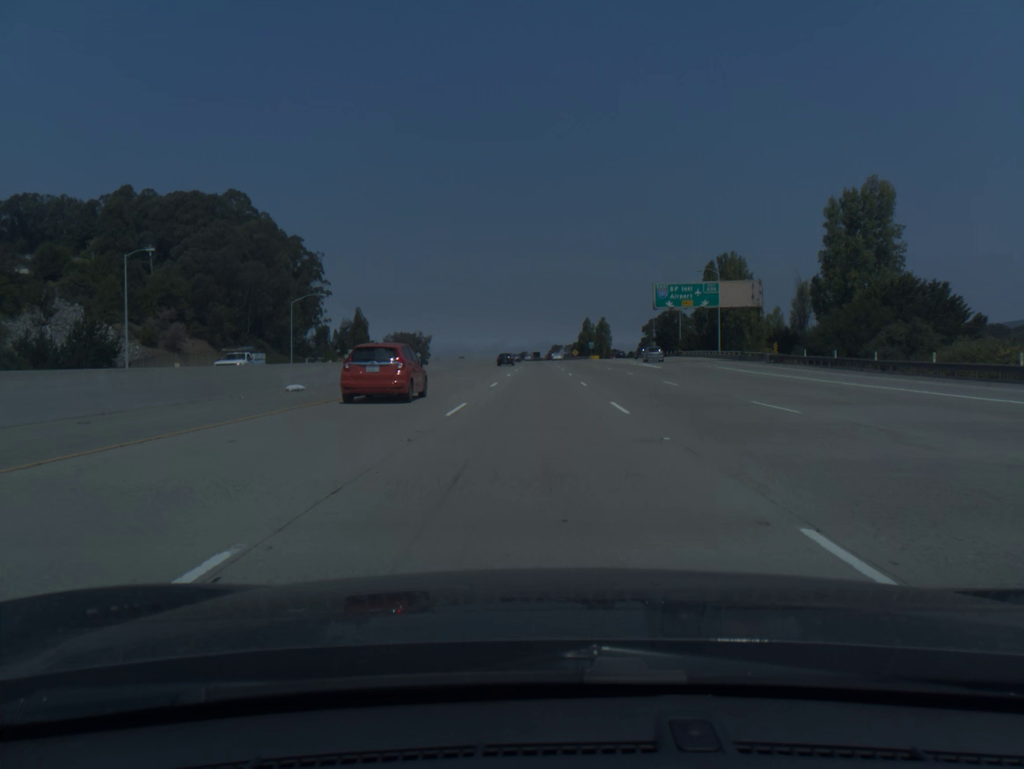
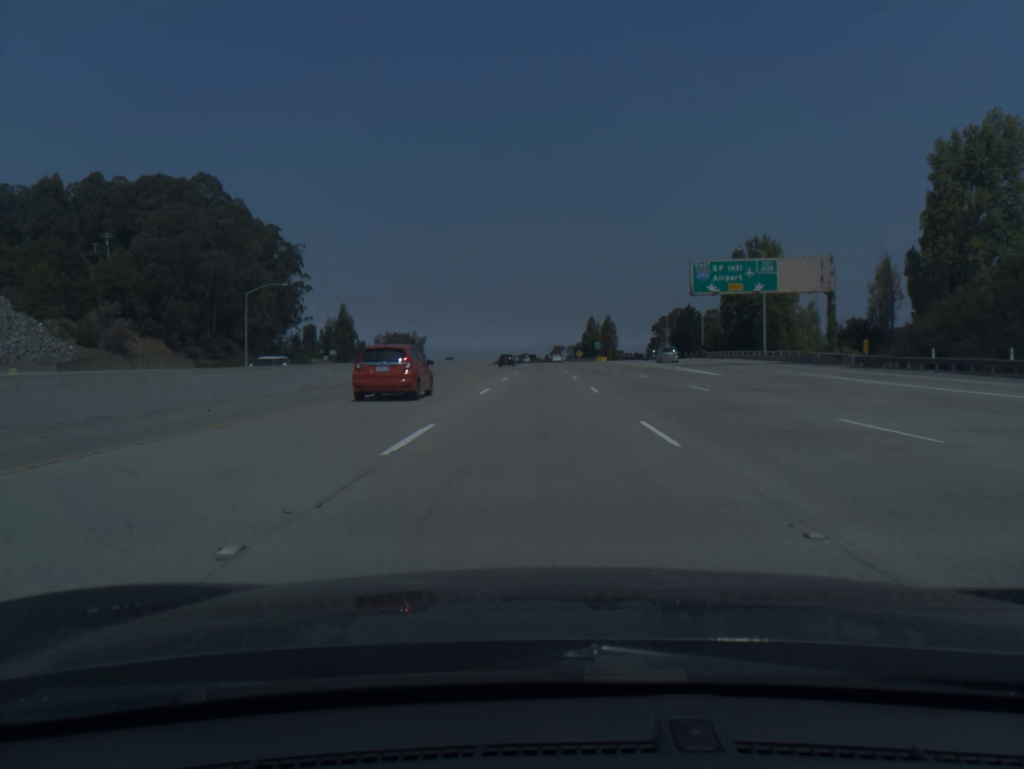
(0.0, +20.5) m; 0°
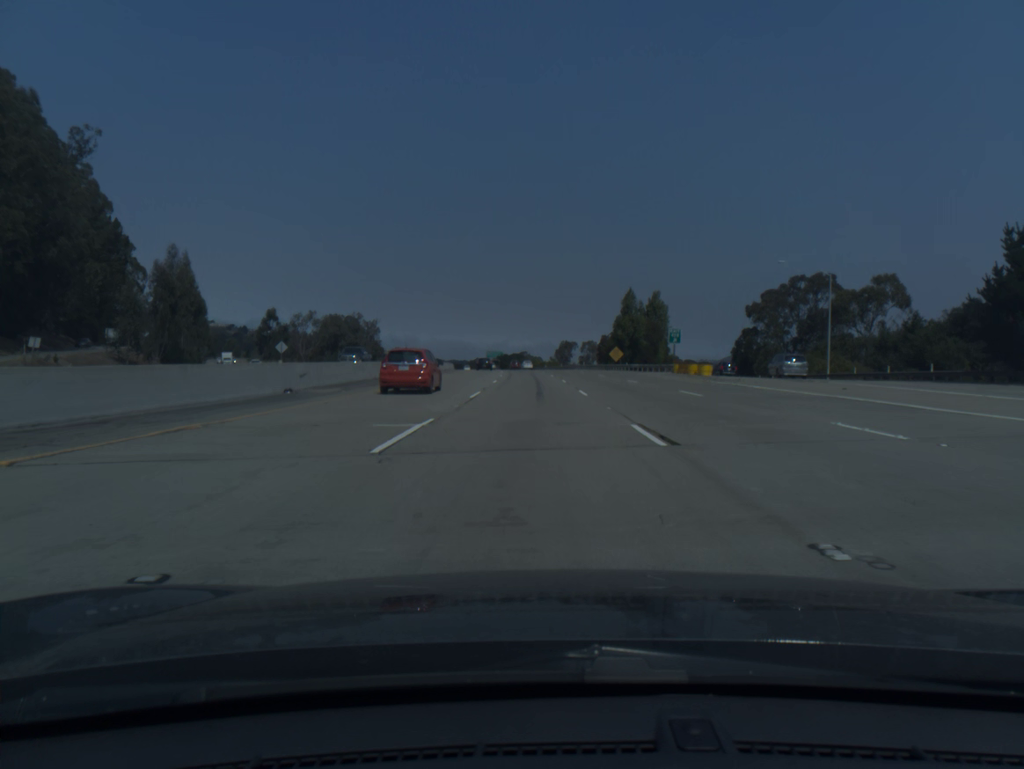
(0.0, +102.6) m; 0°
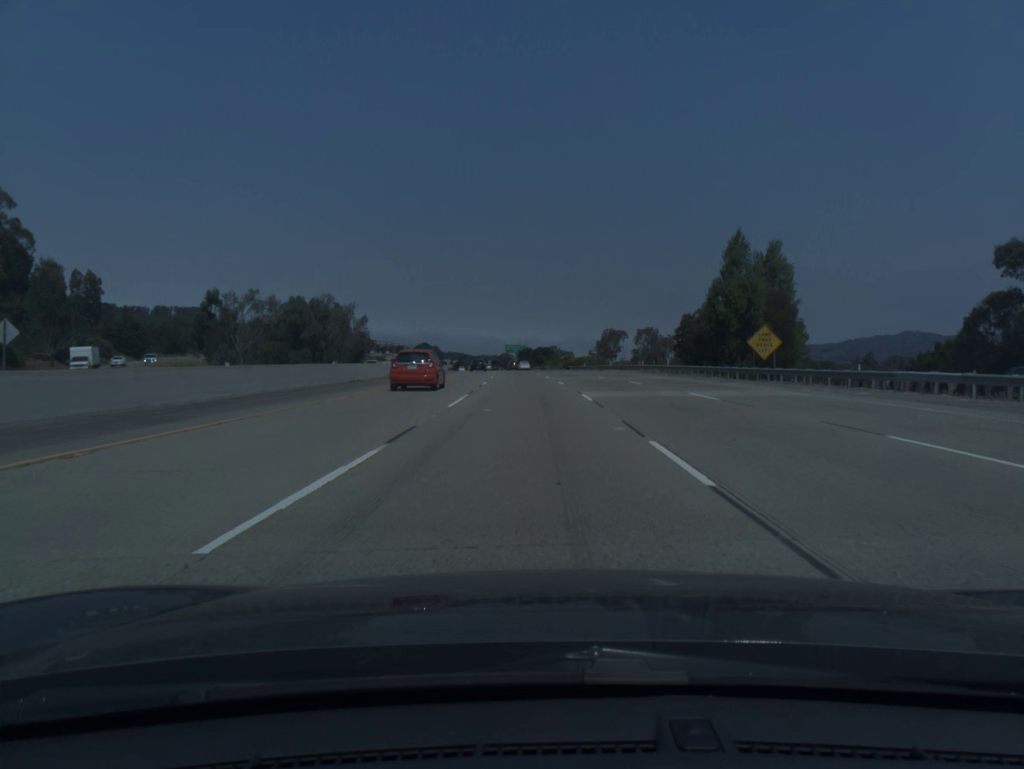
(-0.9, +61.5) m; -2°
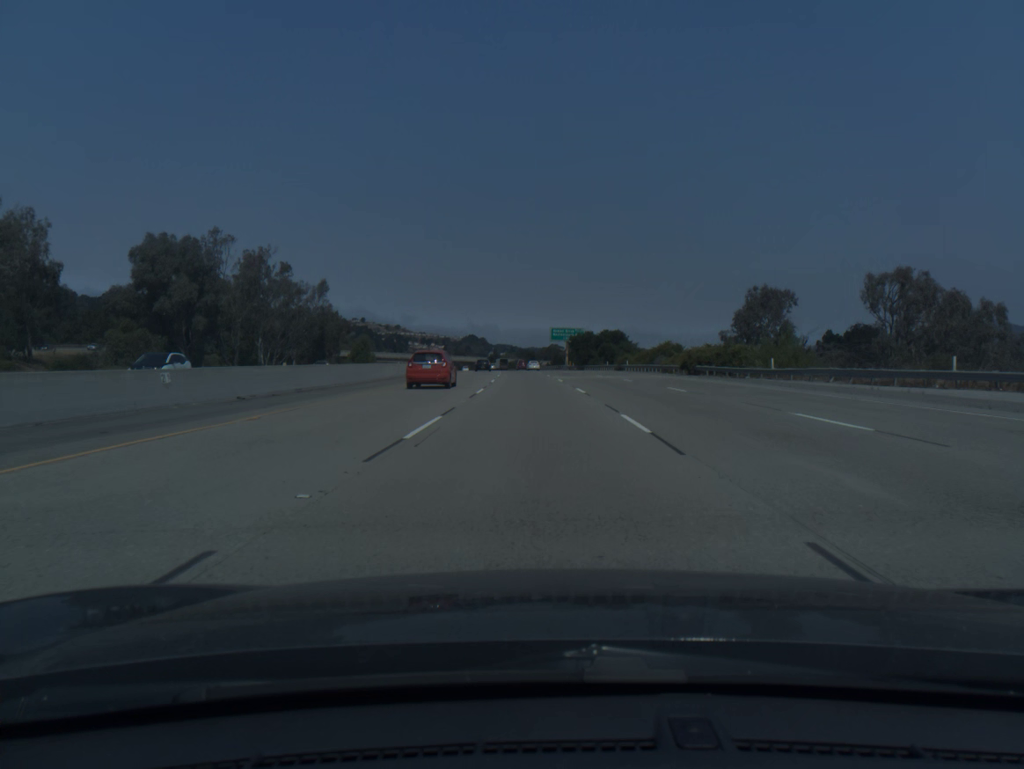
(-2.6, +82.2) m; -4°
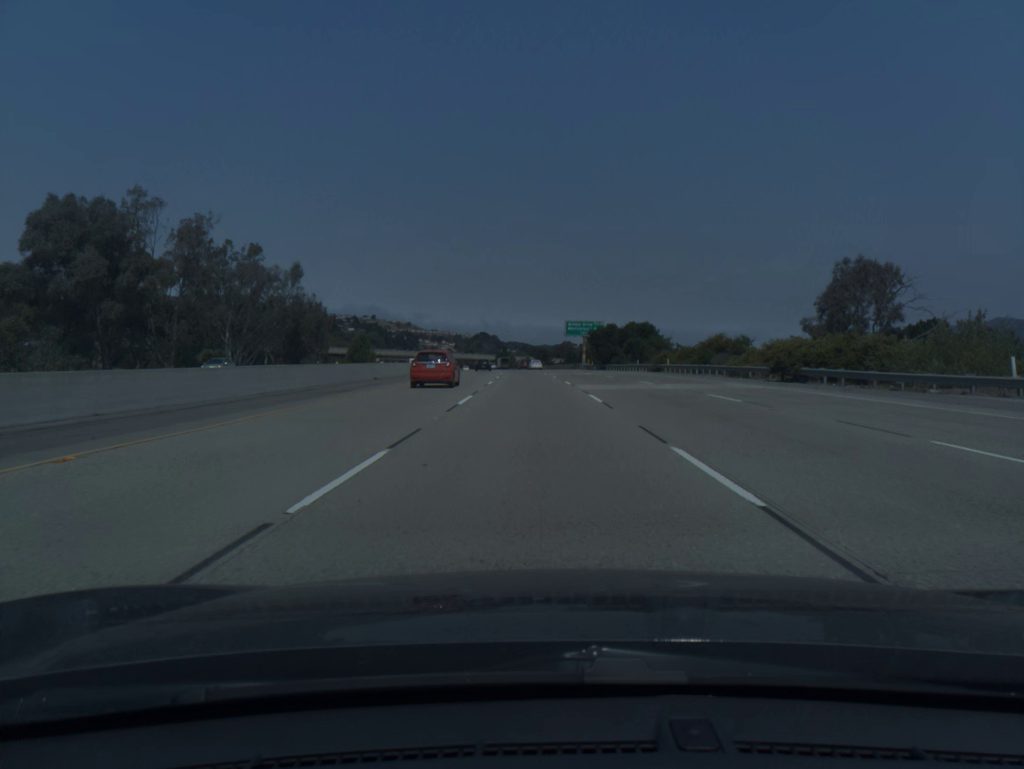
(-0.1, +20.7) m; -1°
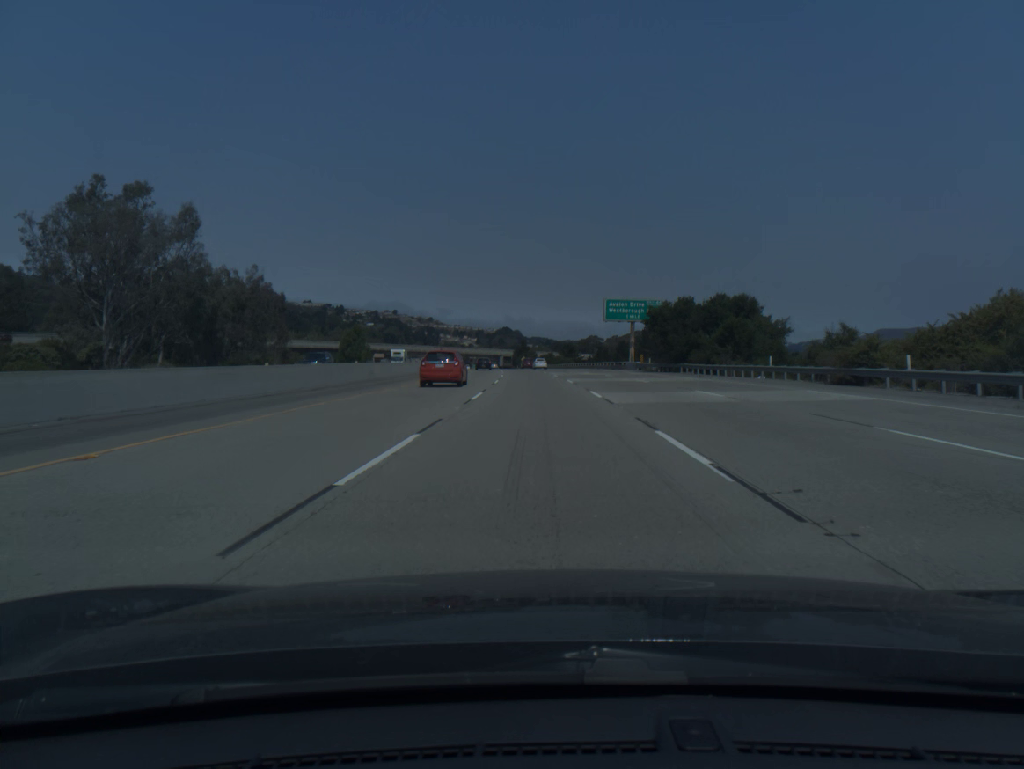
(-0.6, +41.4) m; -2°
